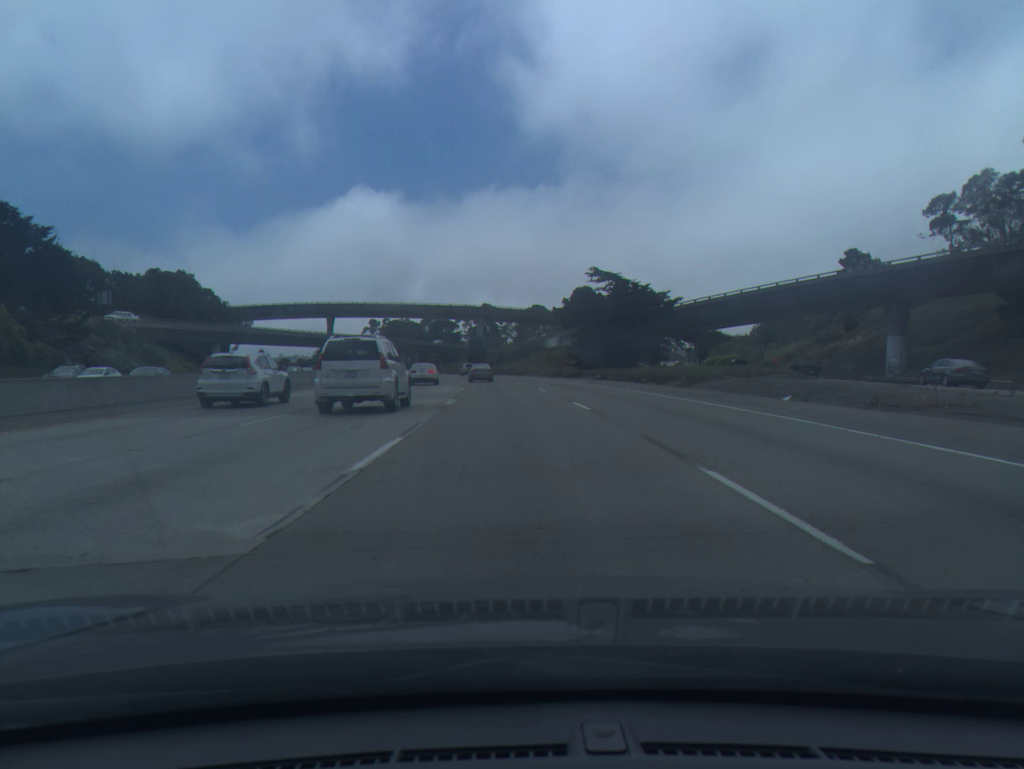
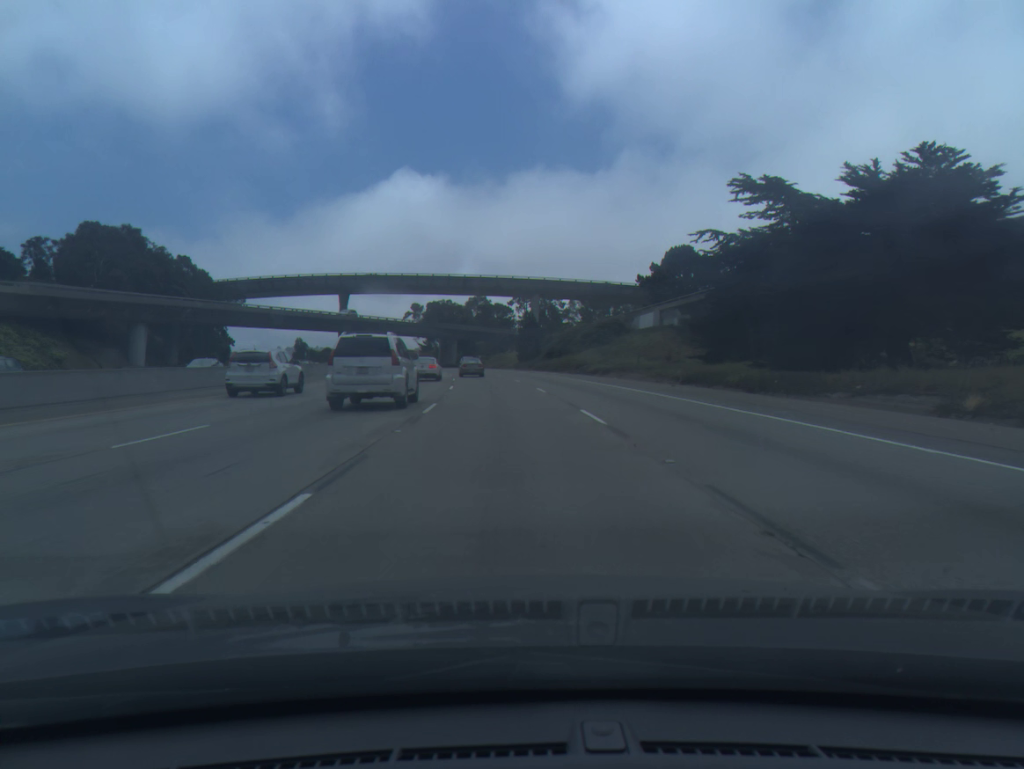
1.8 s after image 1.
(-1.6, +48.9) m; -4°
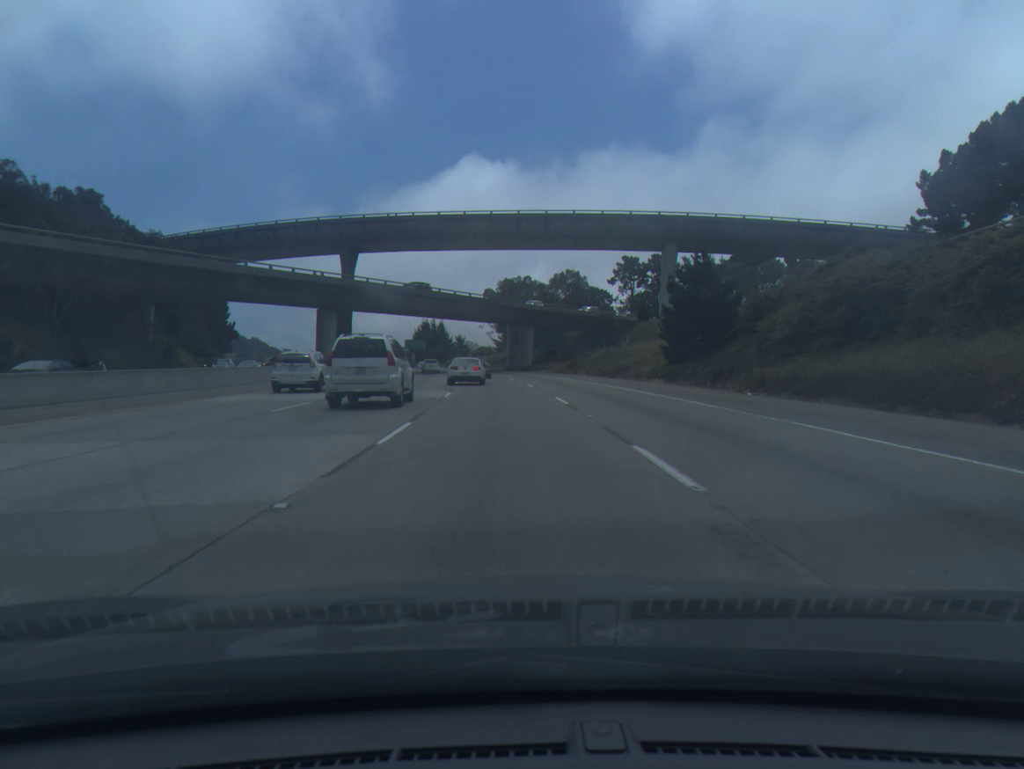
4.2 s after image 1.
(-3.6, +65.1) m; -6°
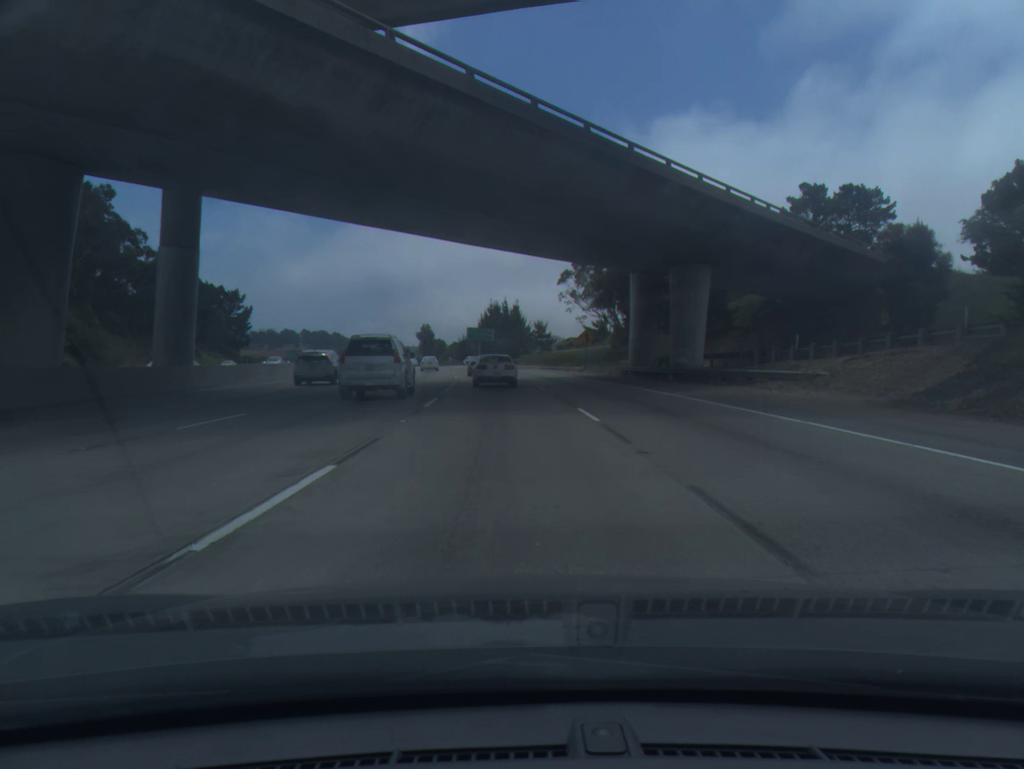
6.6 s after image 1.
(-3.4, +65.0) m; -6°
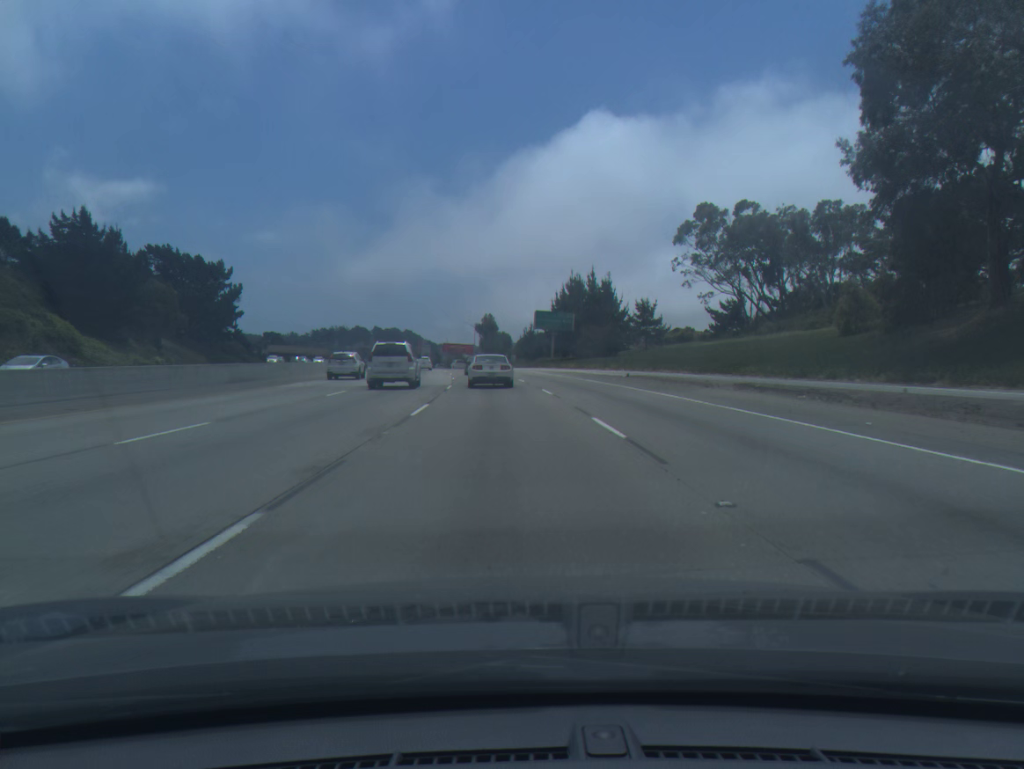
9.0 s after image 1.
(-2.9, +61.5) m; -5°
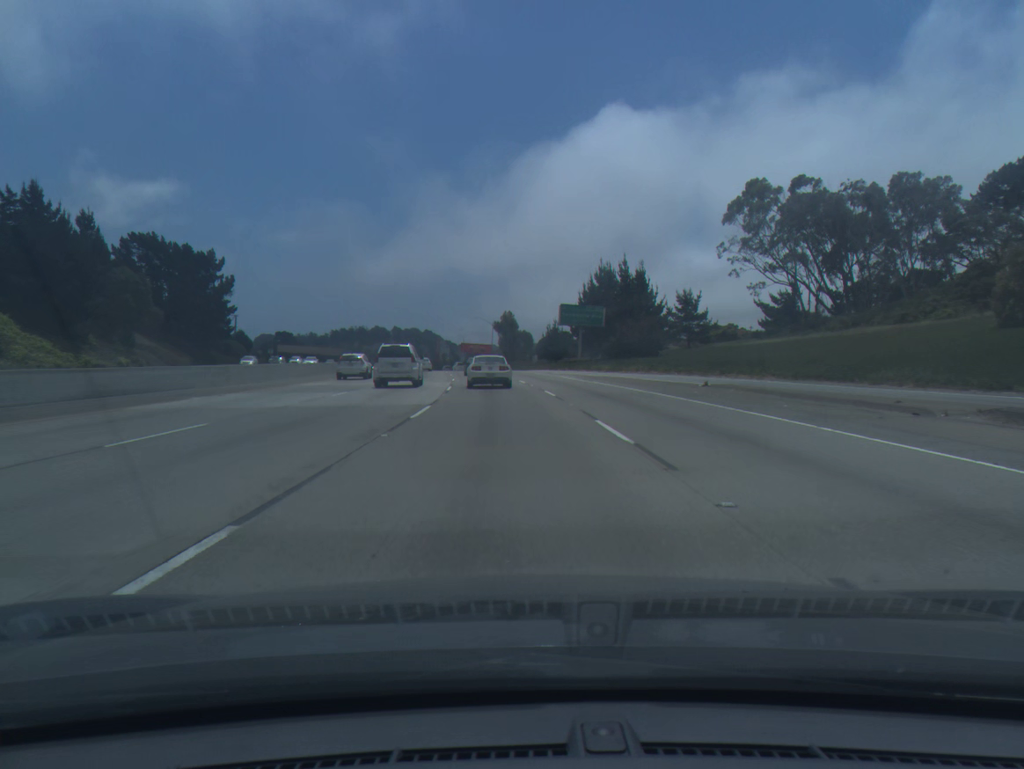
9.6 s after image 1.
(-0.2, +15.0) m; -2°
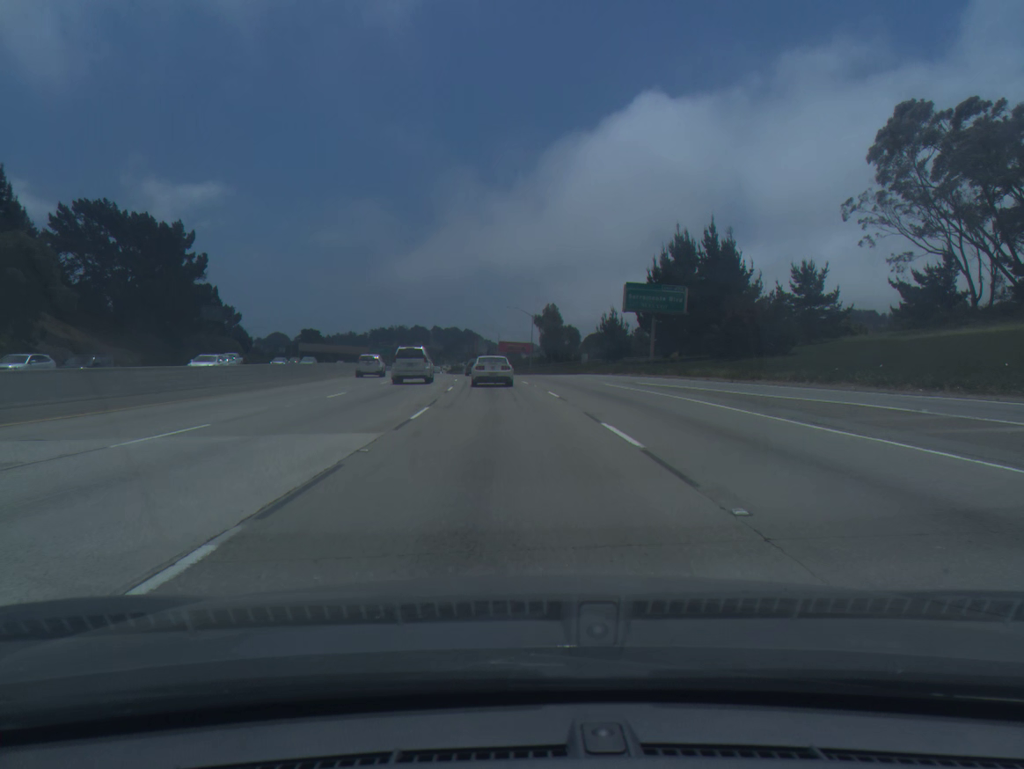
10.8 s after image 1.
(-0.8, +29.6) m; -3°
